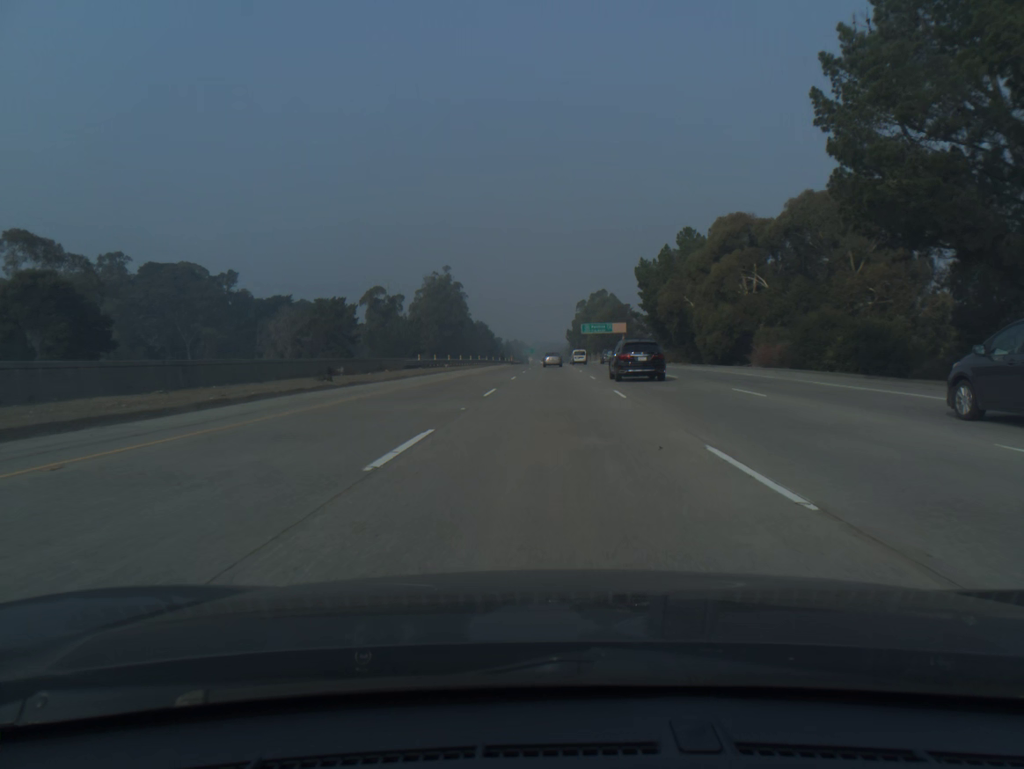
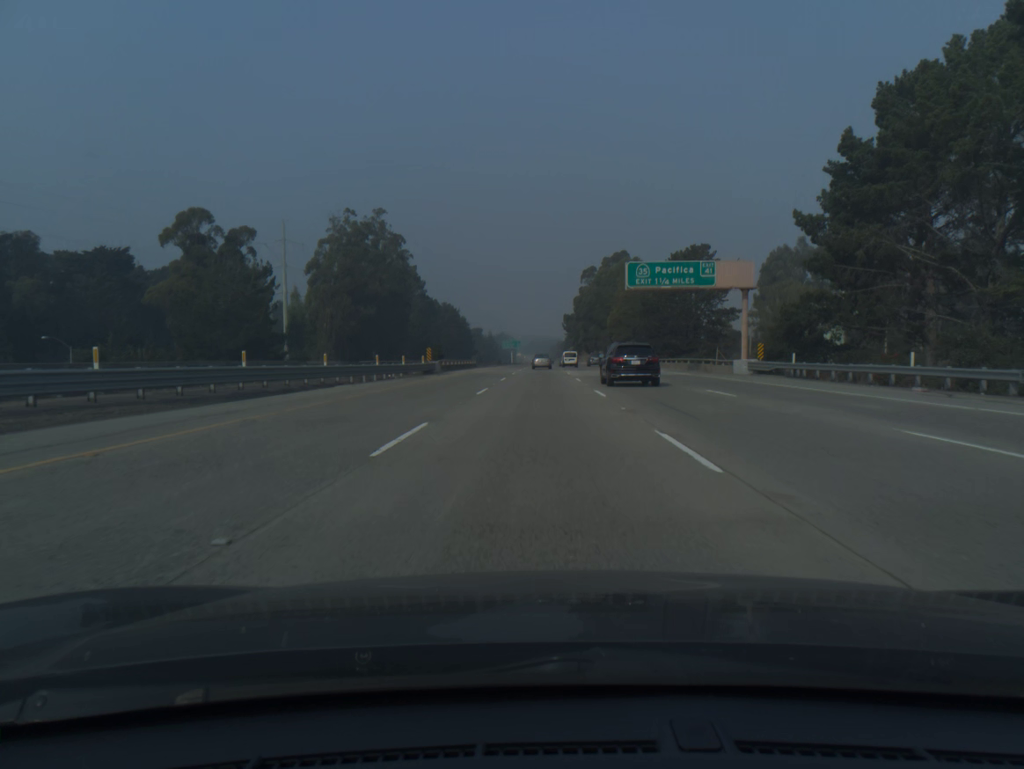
(+1.5, +100.7) m; +1°
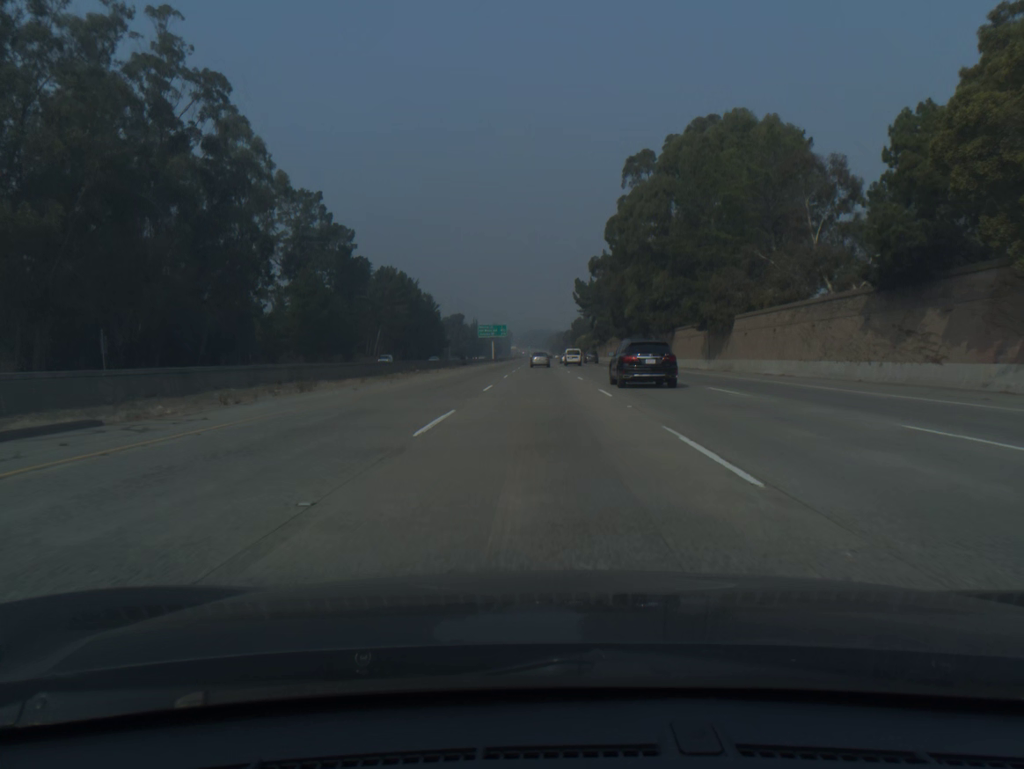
(0.0, +100.9) m; 0°
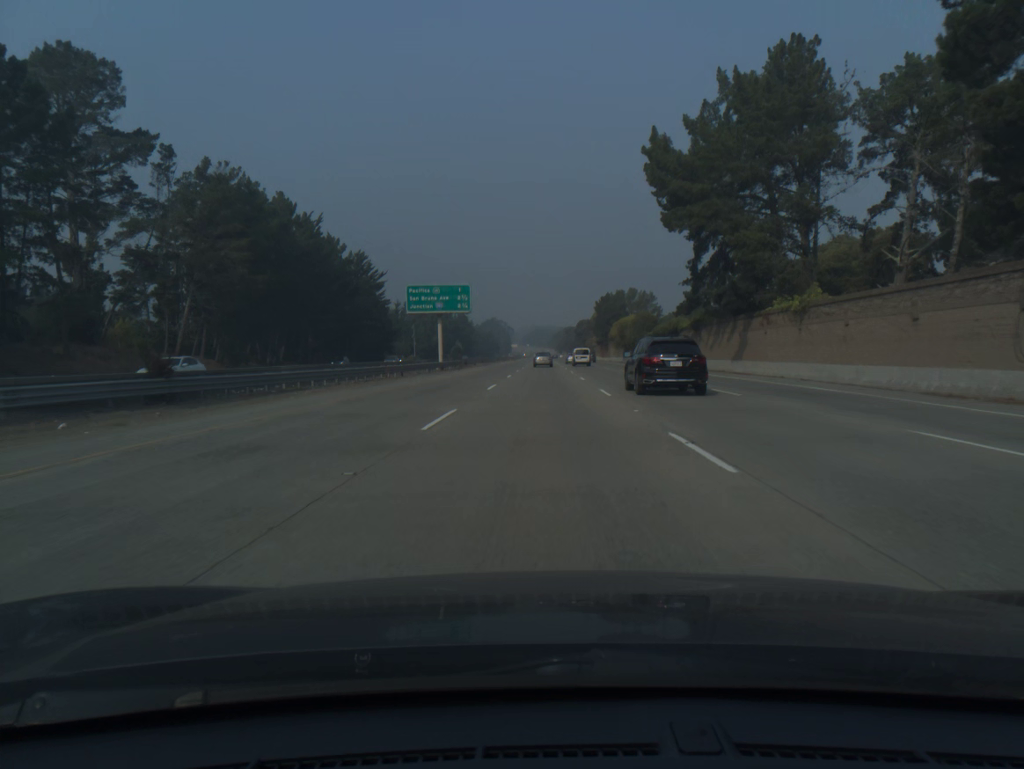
(-0.4, +101.2) m; 0°
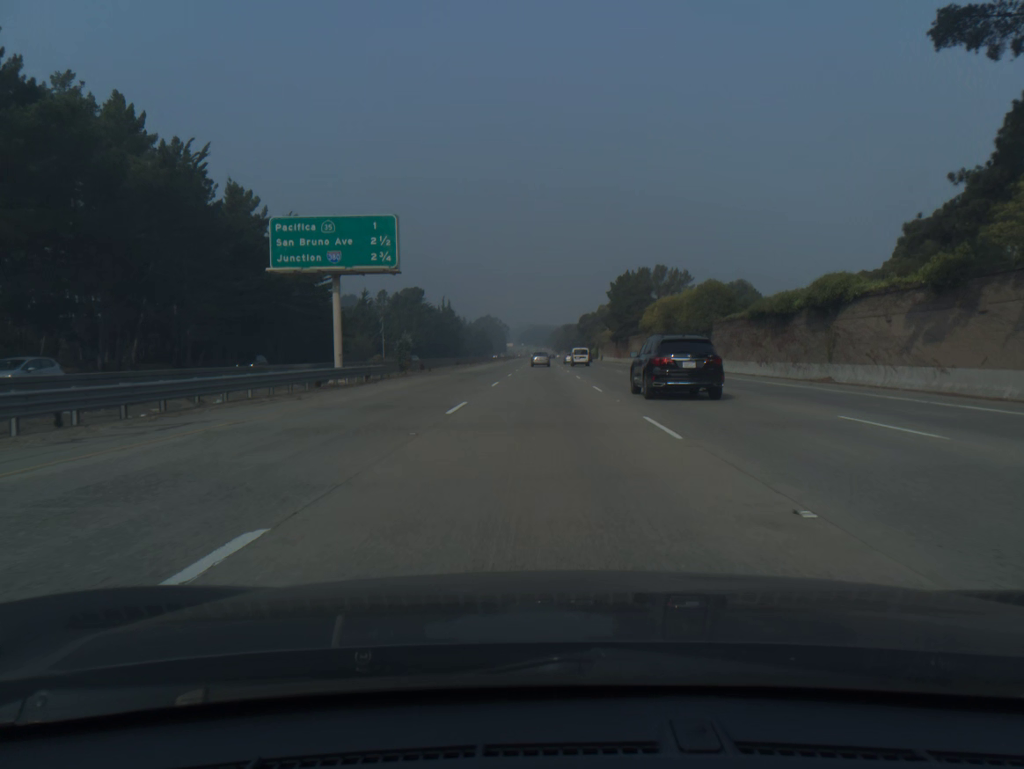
(0.0, +40.6) m; 0°
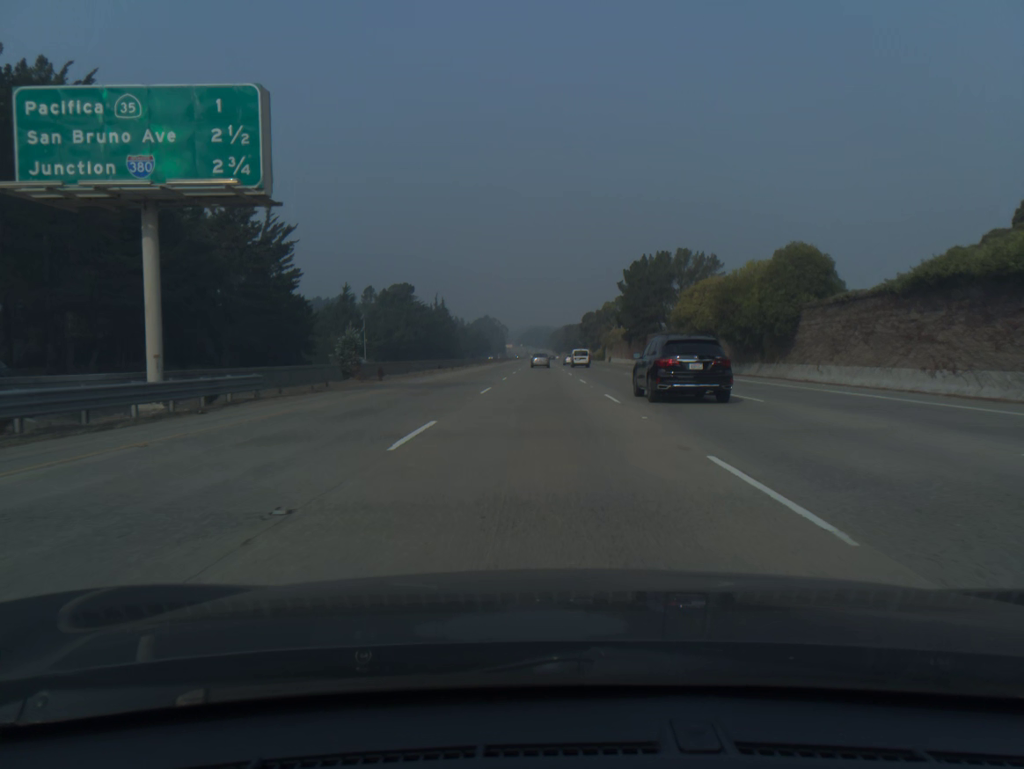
(0.0, +20.4) m; 0°
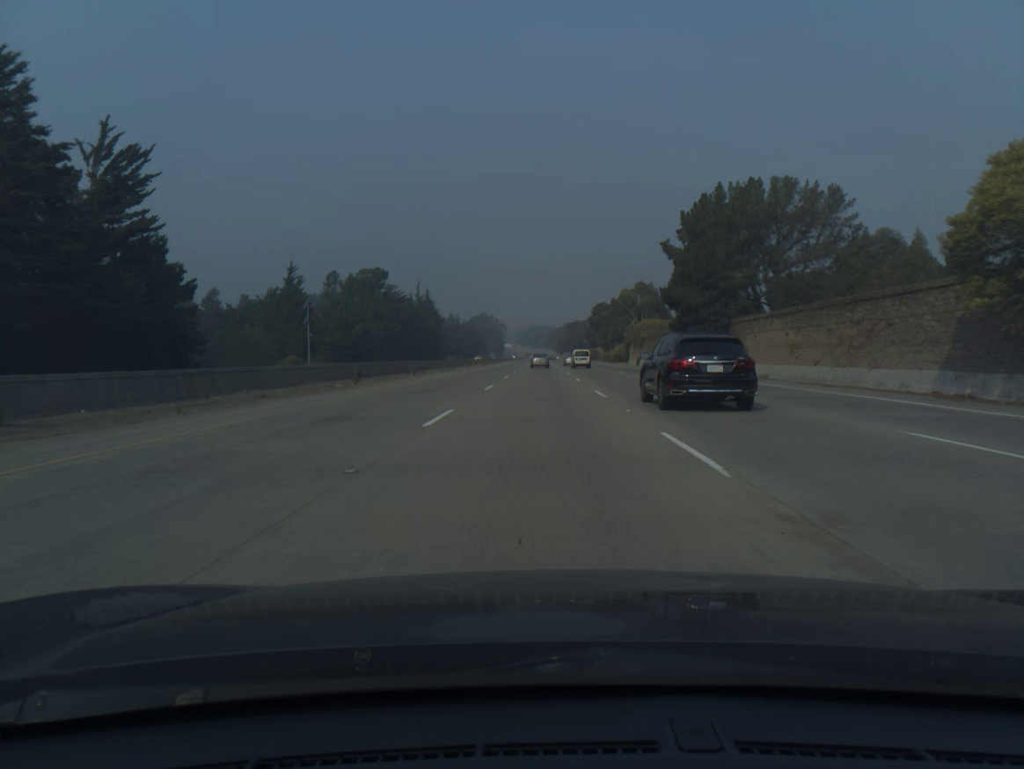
(0.0, +40.9) m; 0°
